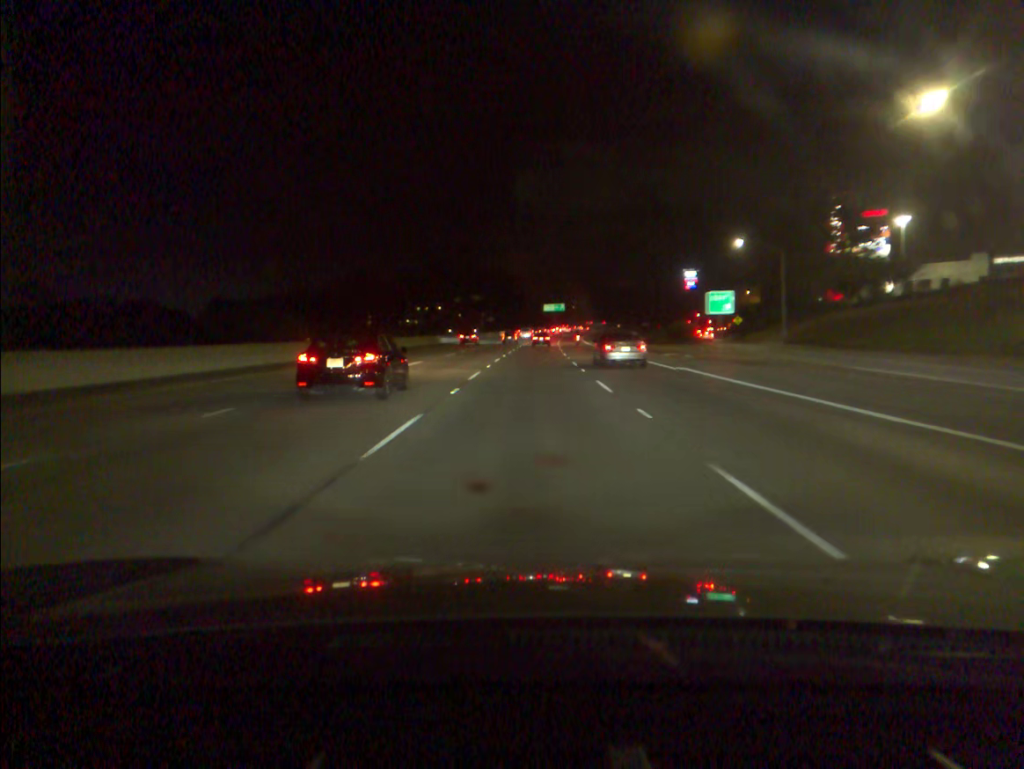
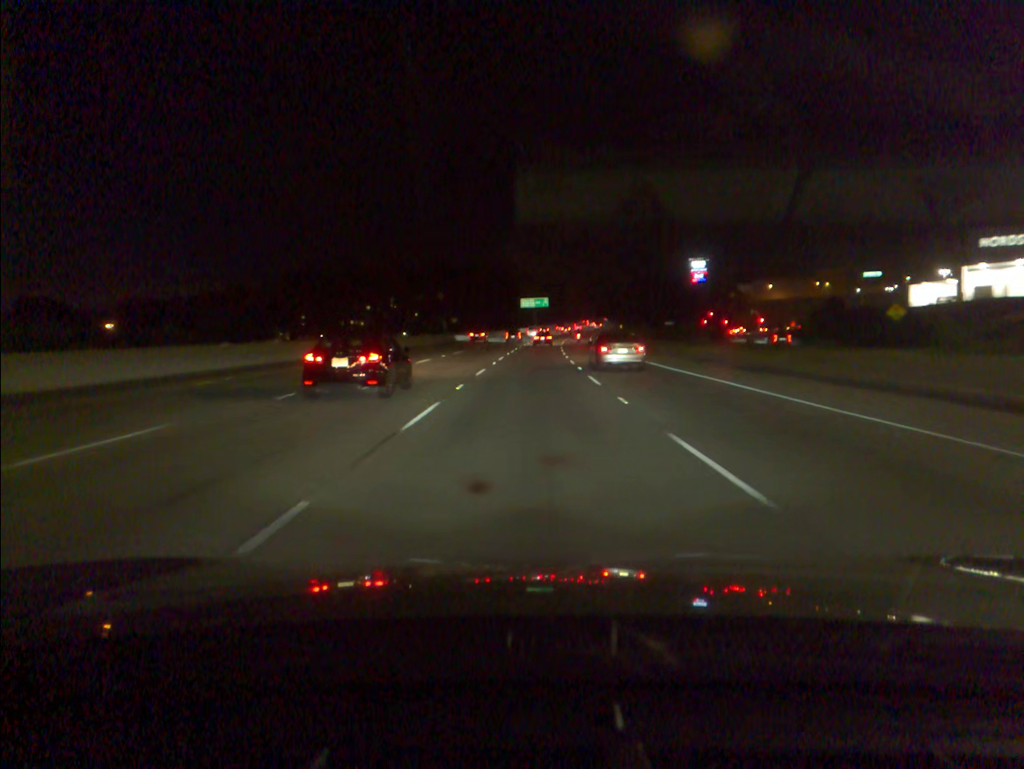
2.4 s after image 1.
(+1.2, +70.3) m; +2°
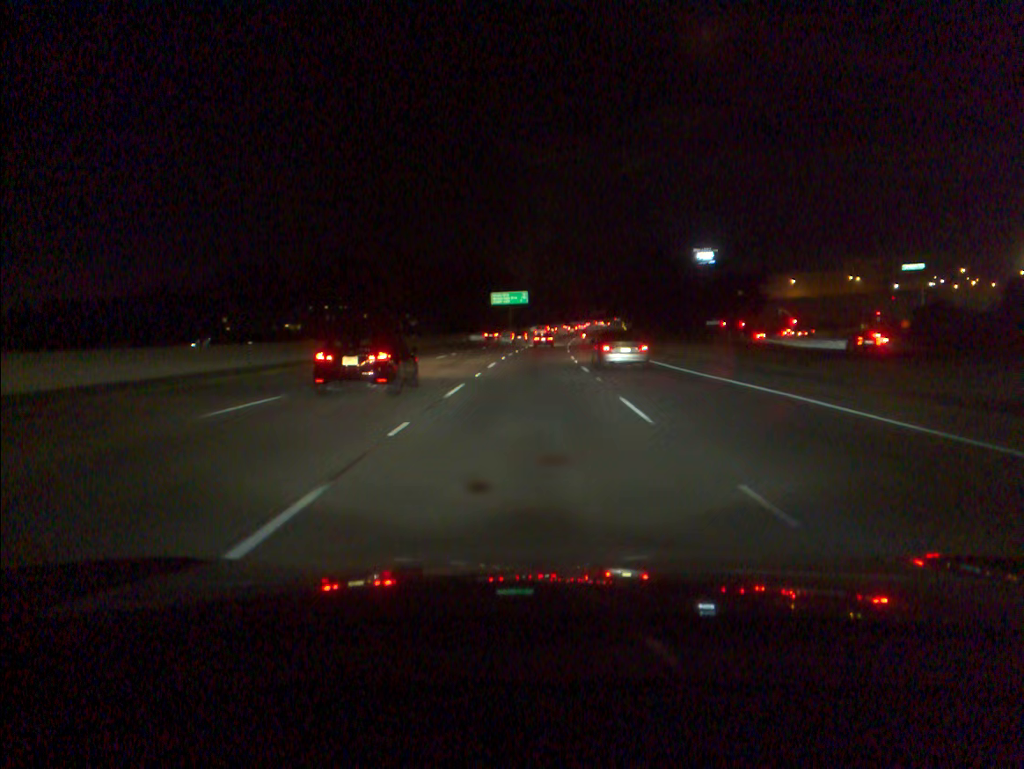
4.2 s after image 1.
(+0.7, +52.8) m; +2°
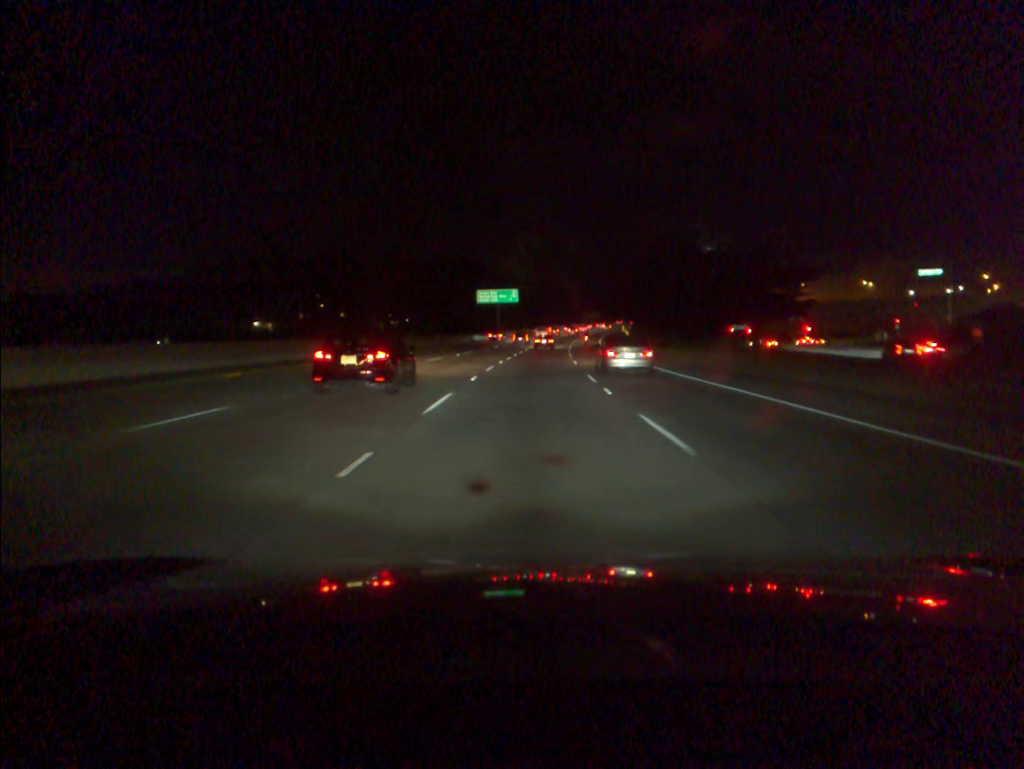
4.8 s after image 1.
(+0.1, +17.6) m; +1°
